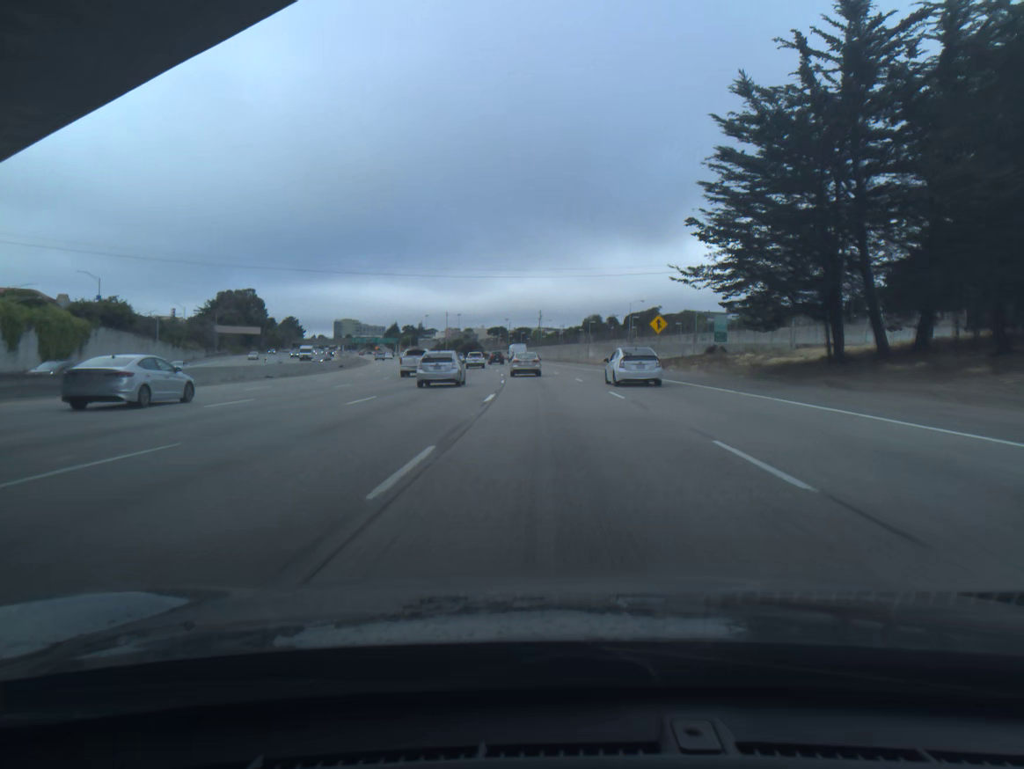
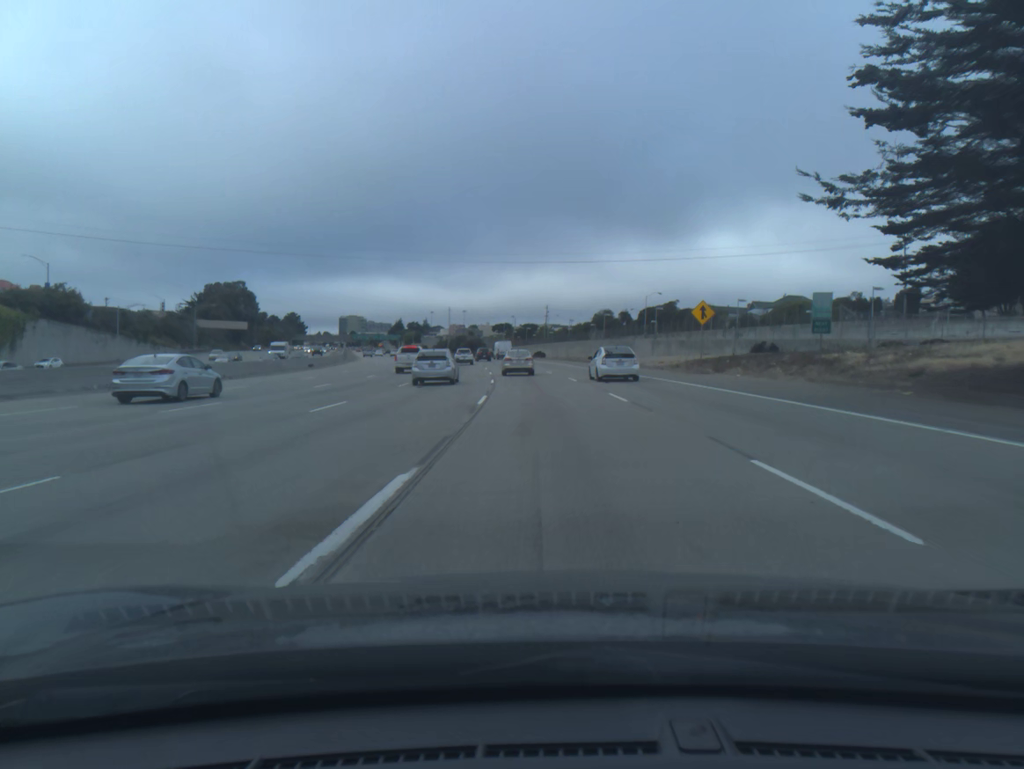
(-0.1, +16.5) m; -1°
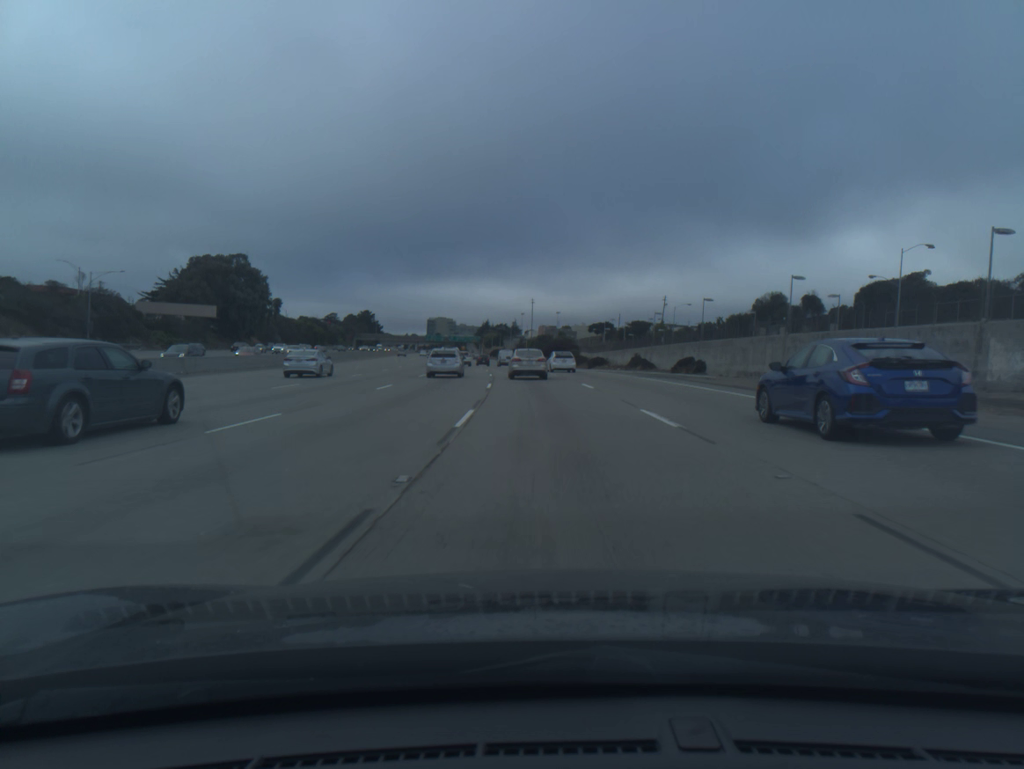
(-4.5, +77.5) m; -7°
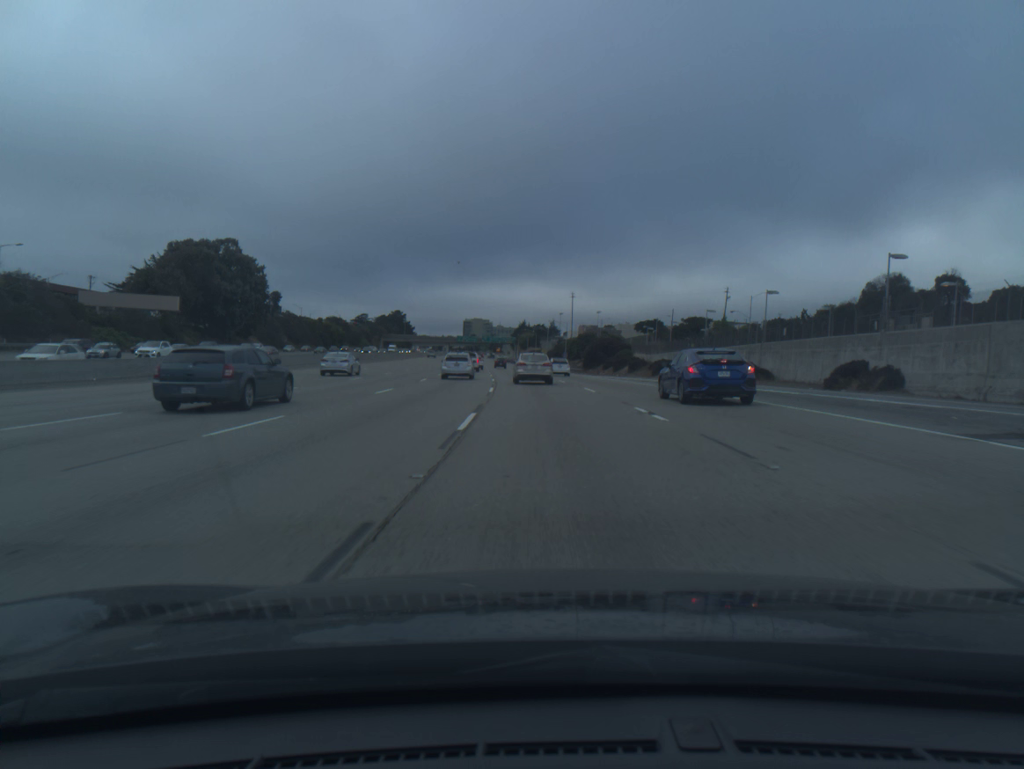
(-0.7, +29.4) m; -3°
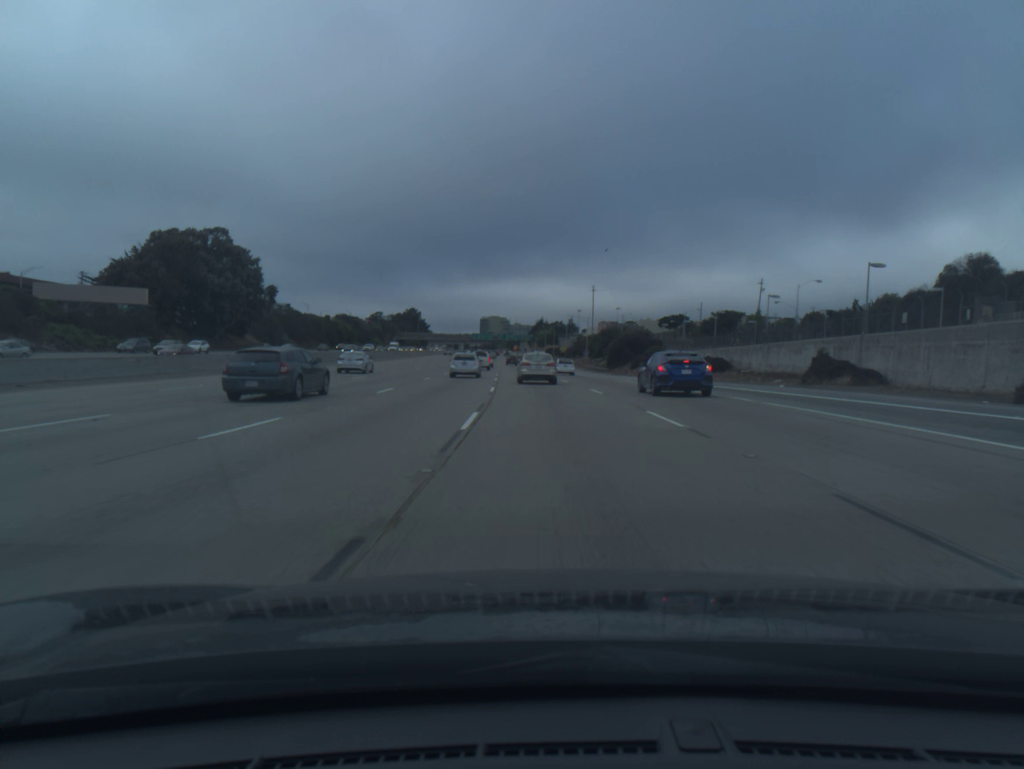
(-0.2, +14.5) m; -1°
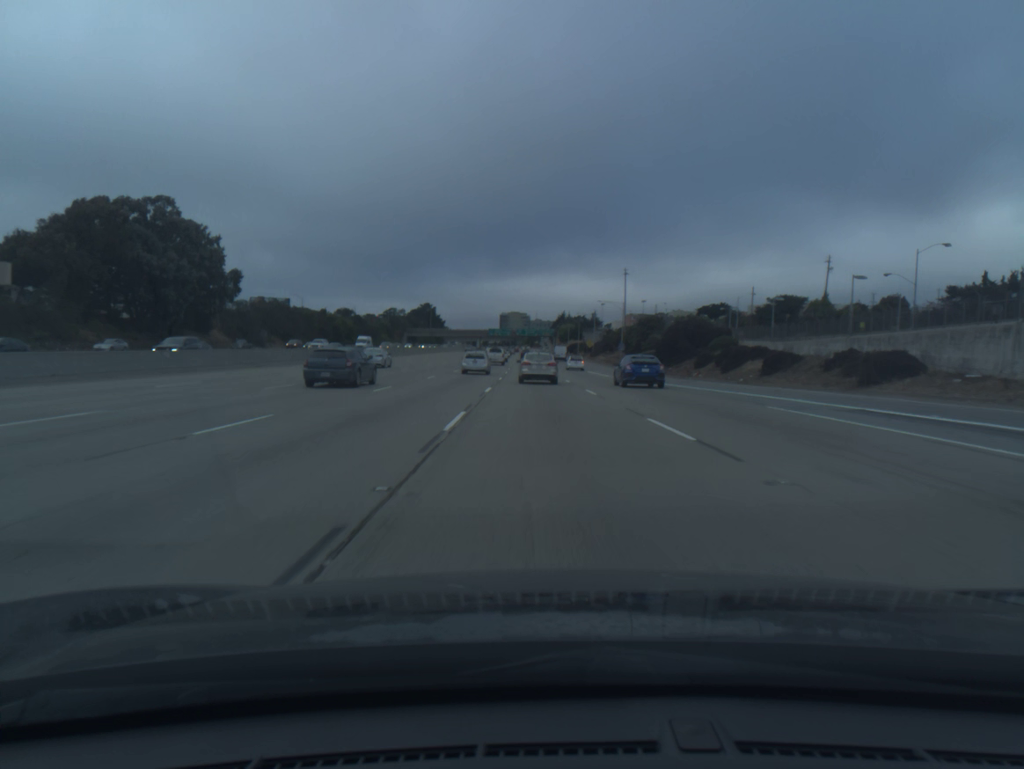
(-0.5, +28.9) m; -2°
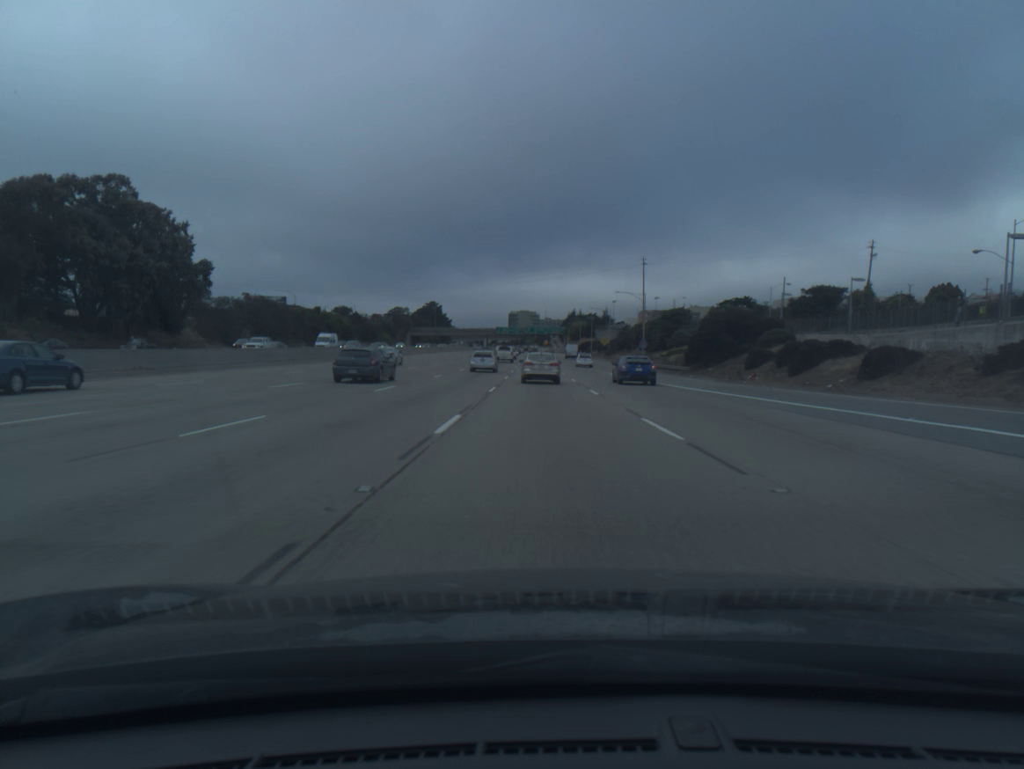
(-0.1, +14.4) m; -1°
